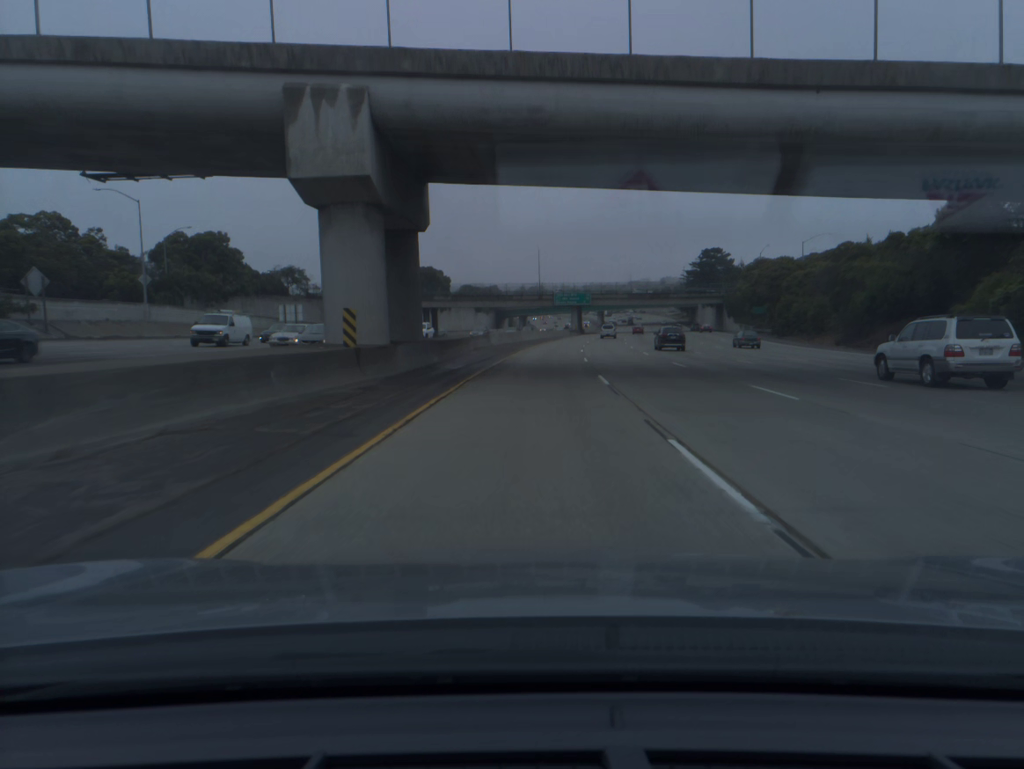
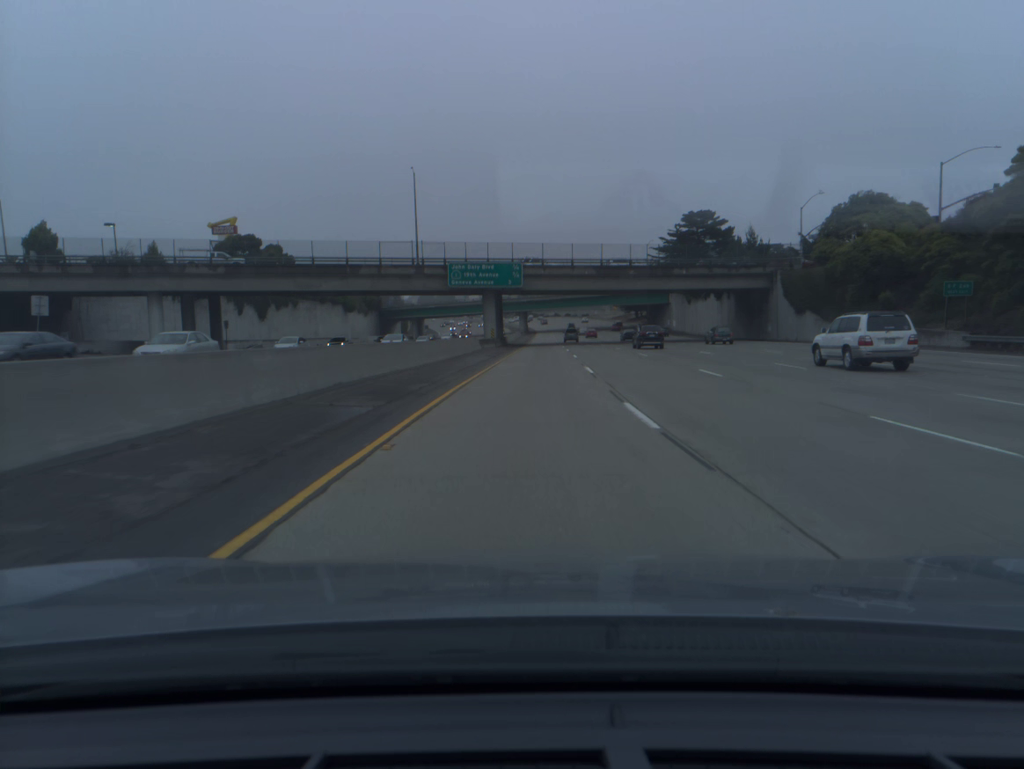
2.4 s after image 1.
(+4.6, +79.7) m; +6°
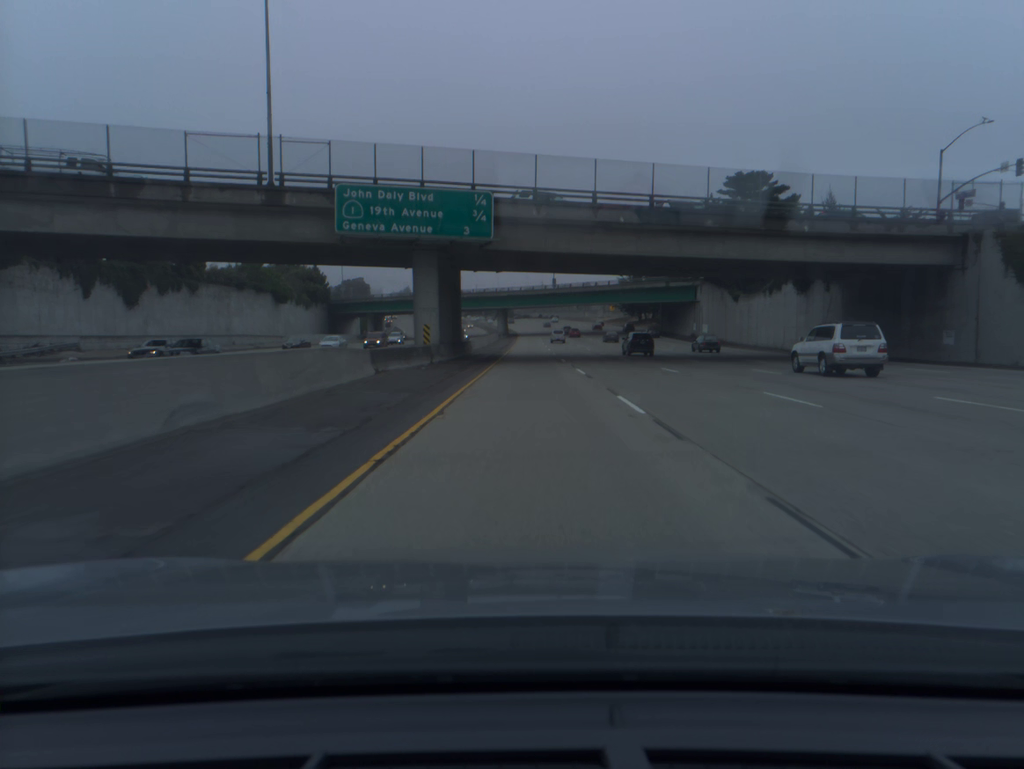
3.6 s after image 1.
(+0.7, +40.2) m; +1°
